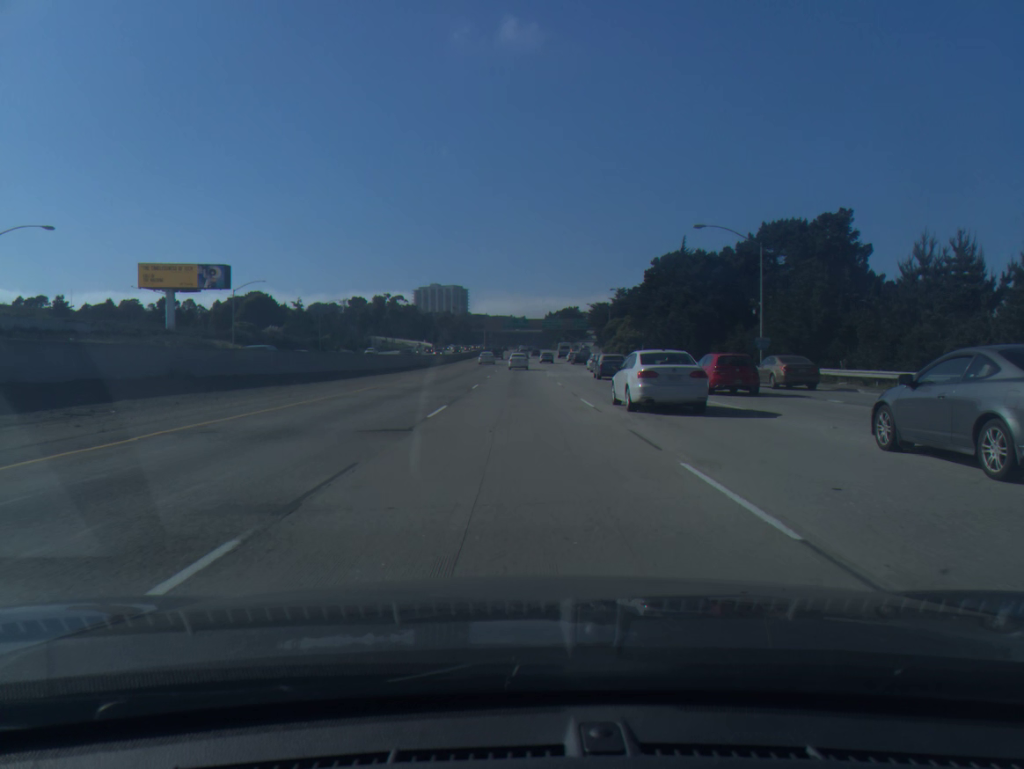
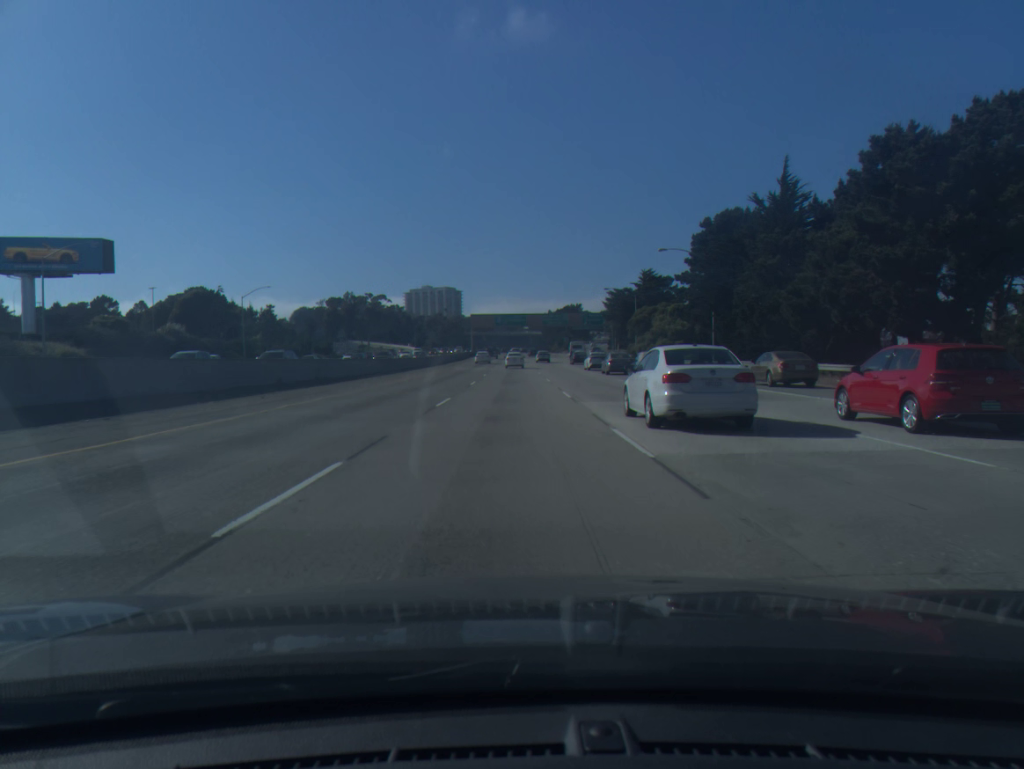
(+0.2, +39.6) m; 0°
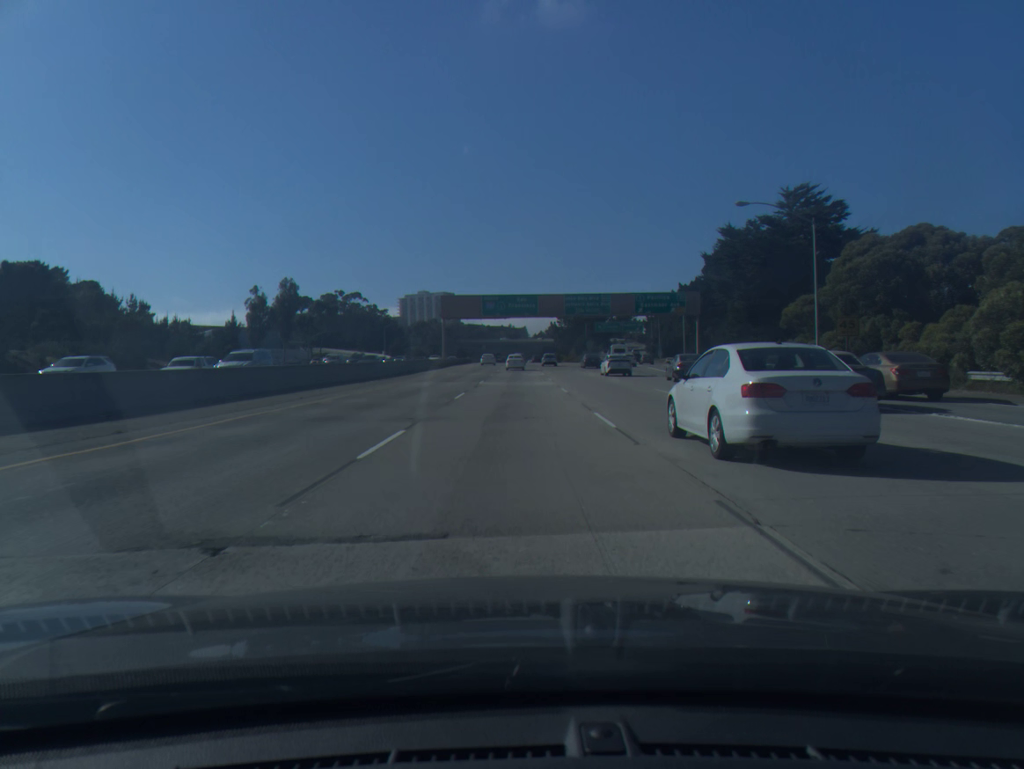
(-0.3, +68.7) m; 0°
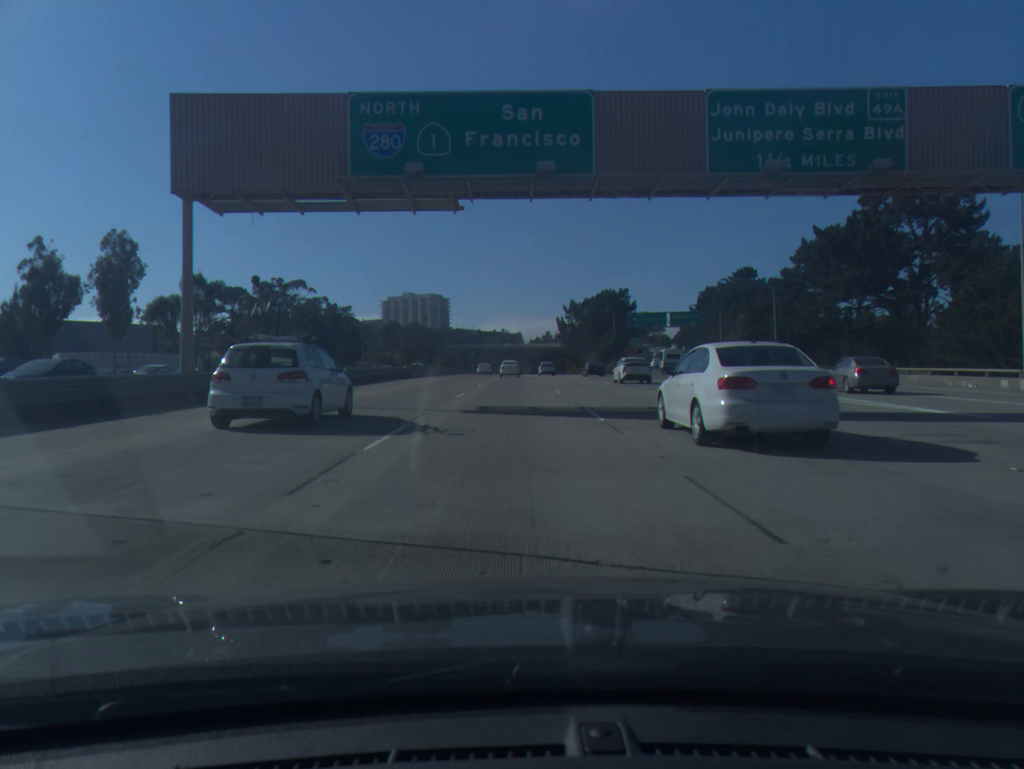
(0.0, +72.0) m; 0°
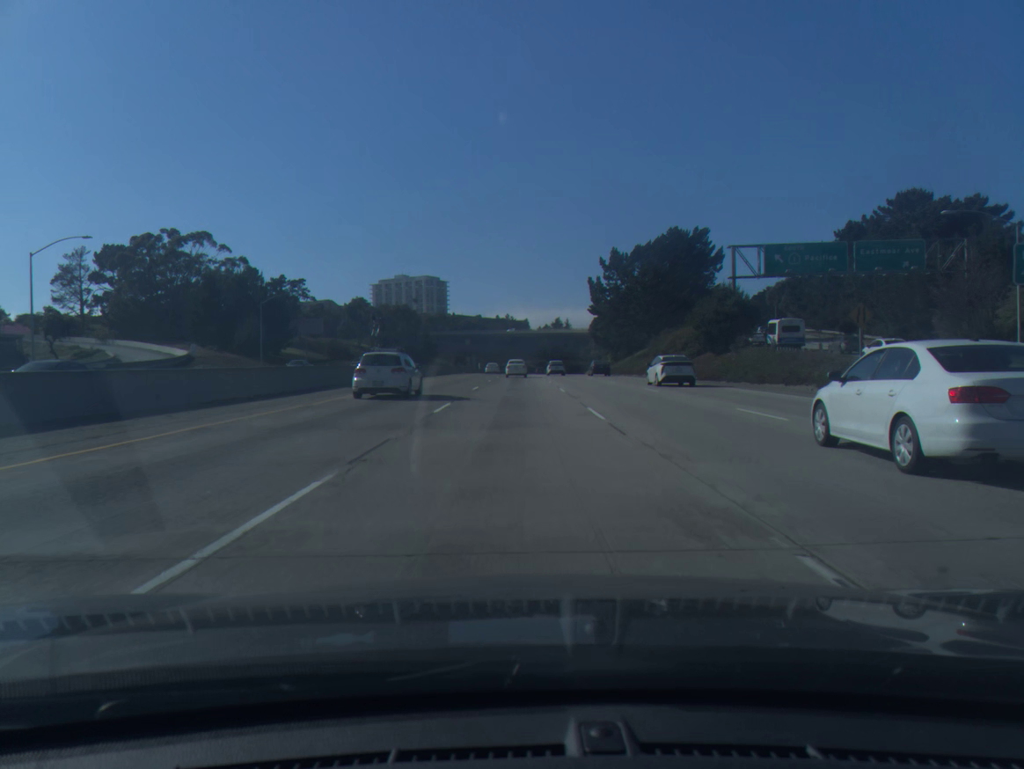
(-0.3, +74.3) m; -1°
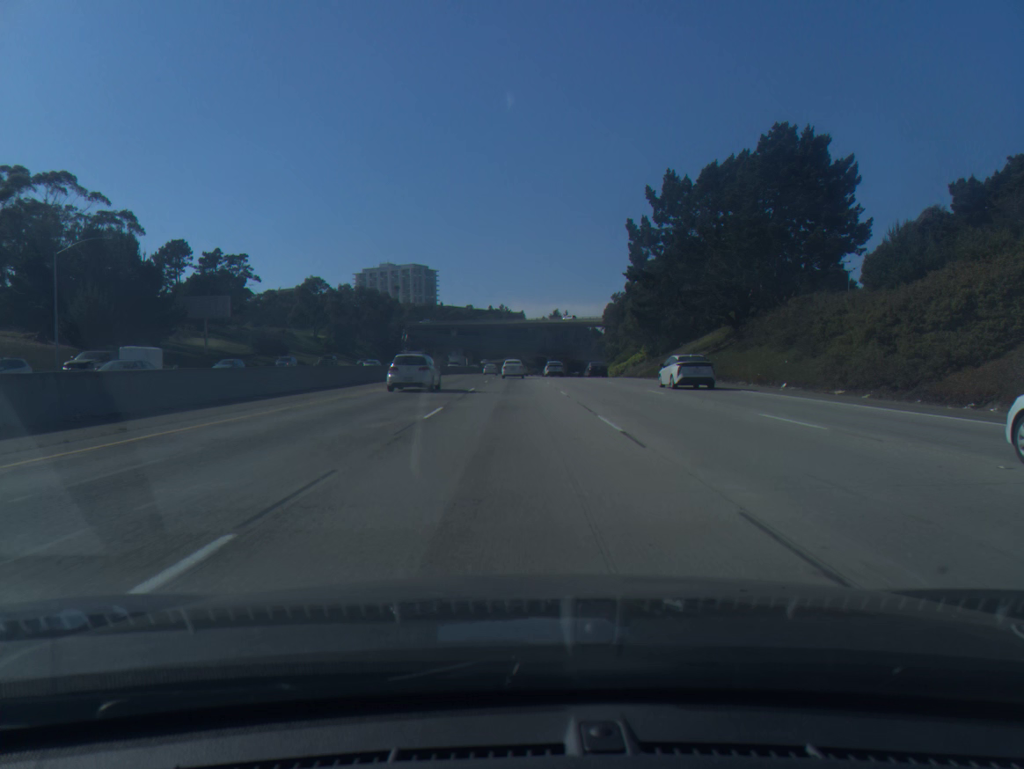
(+0.1, +45.7) m; 0°
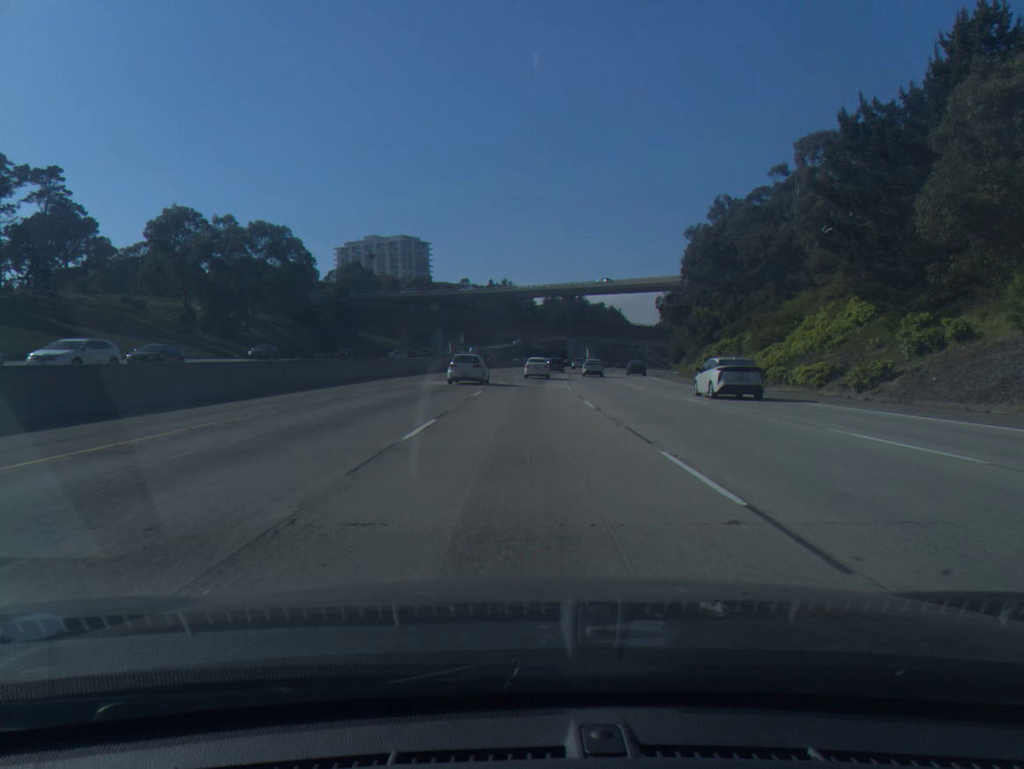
(-0.3, +77.4) m; -1°
